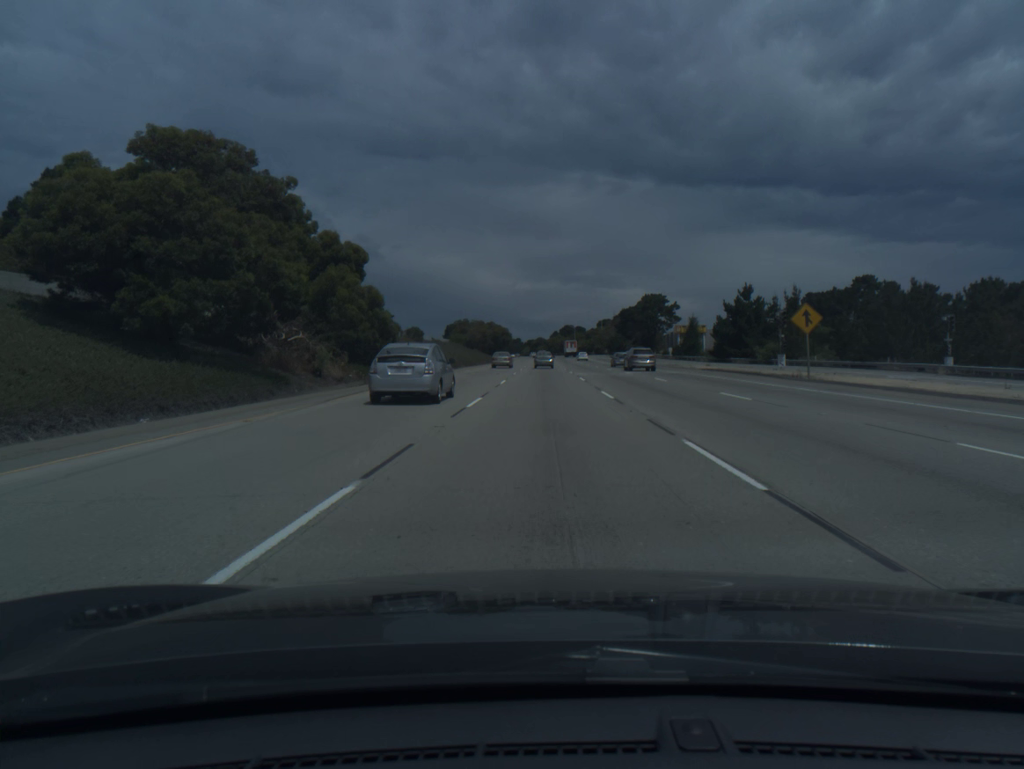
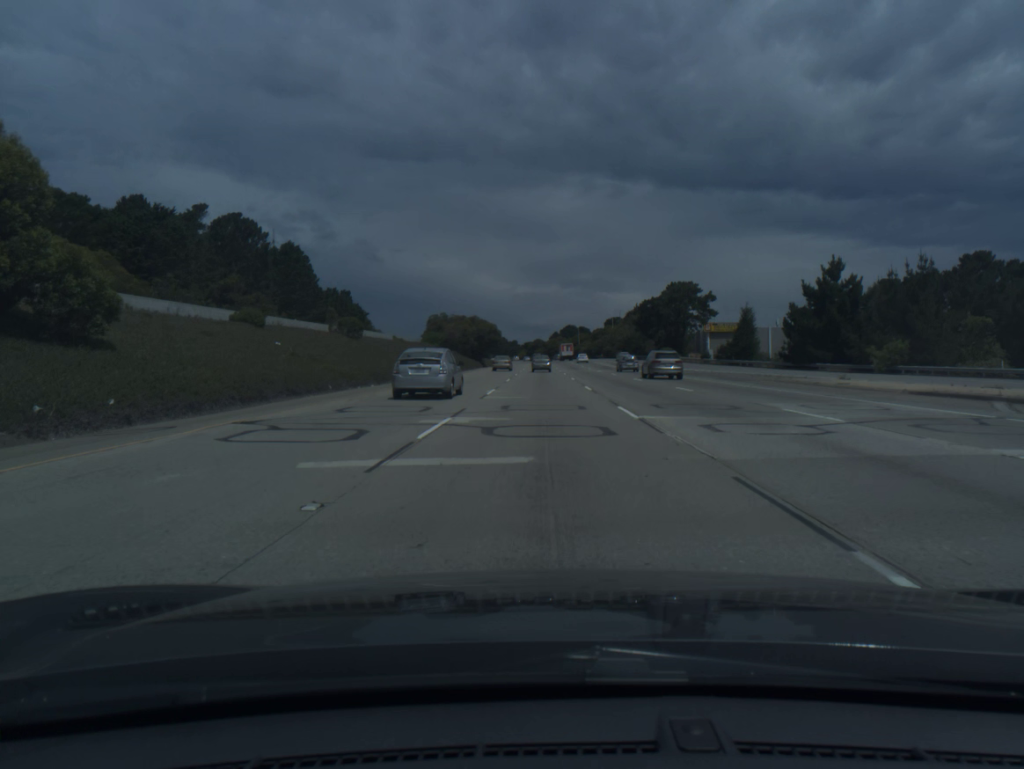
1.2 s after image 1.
(+0.1, +35.8) m; 0°
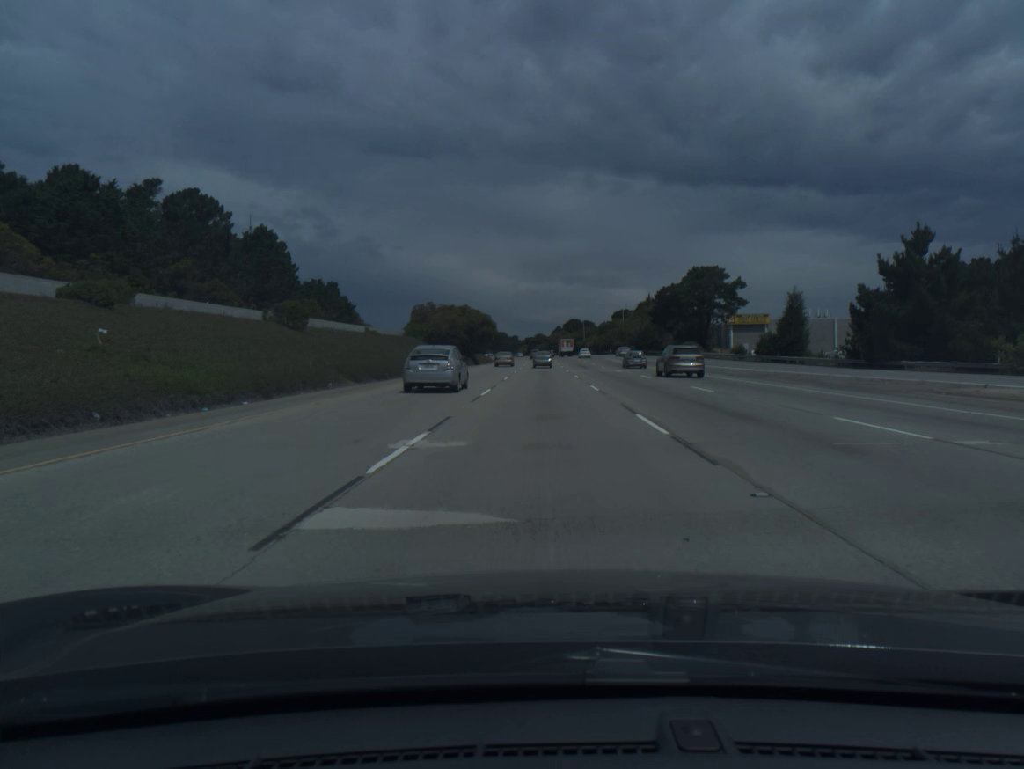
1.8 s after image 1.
(0.0, +17.8) m; 0°
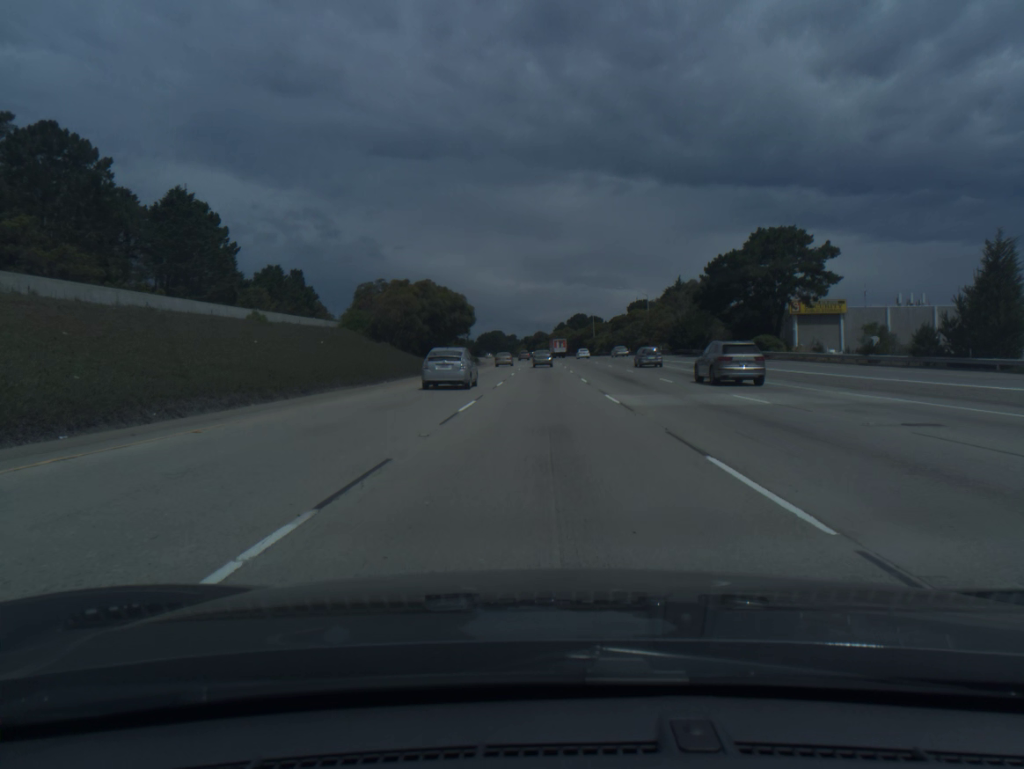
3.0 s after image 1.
(0.0, +35.6) m; 0°
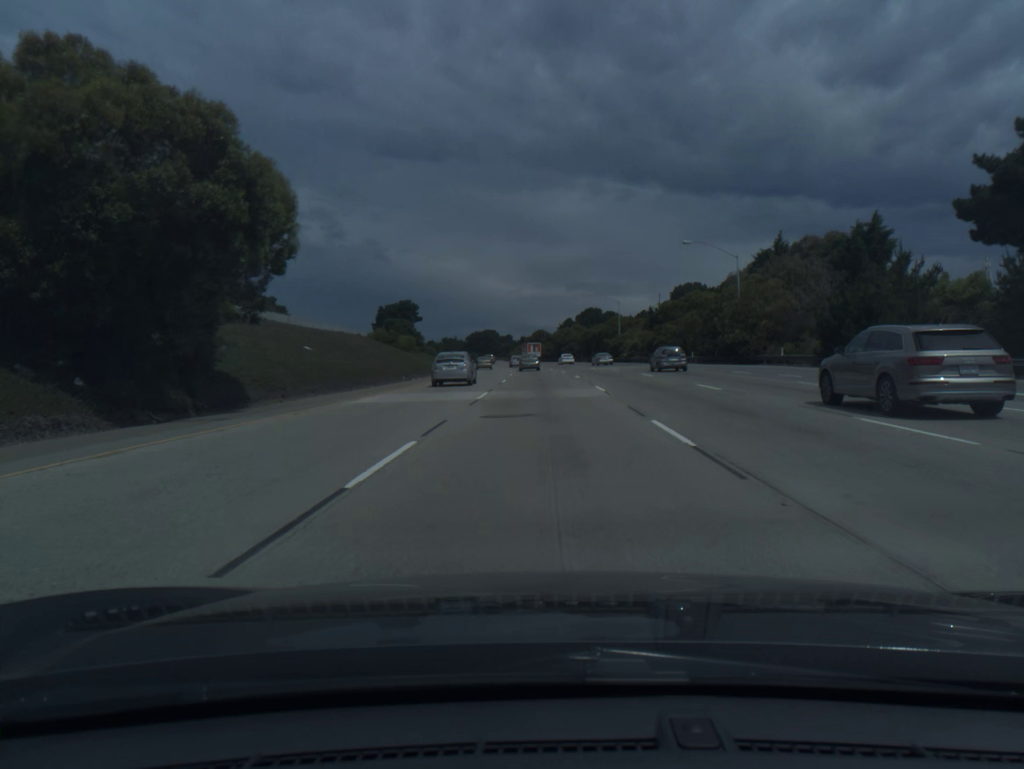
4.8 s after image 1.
(0.0, +53.3) m; 0°
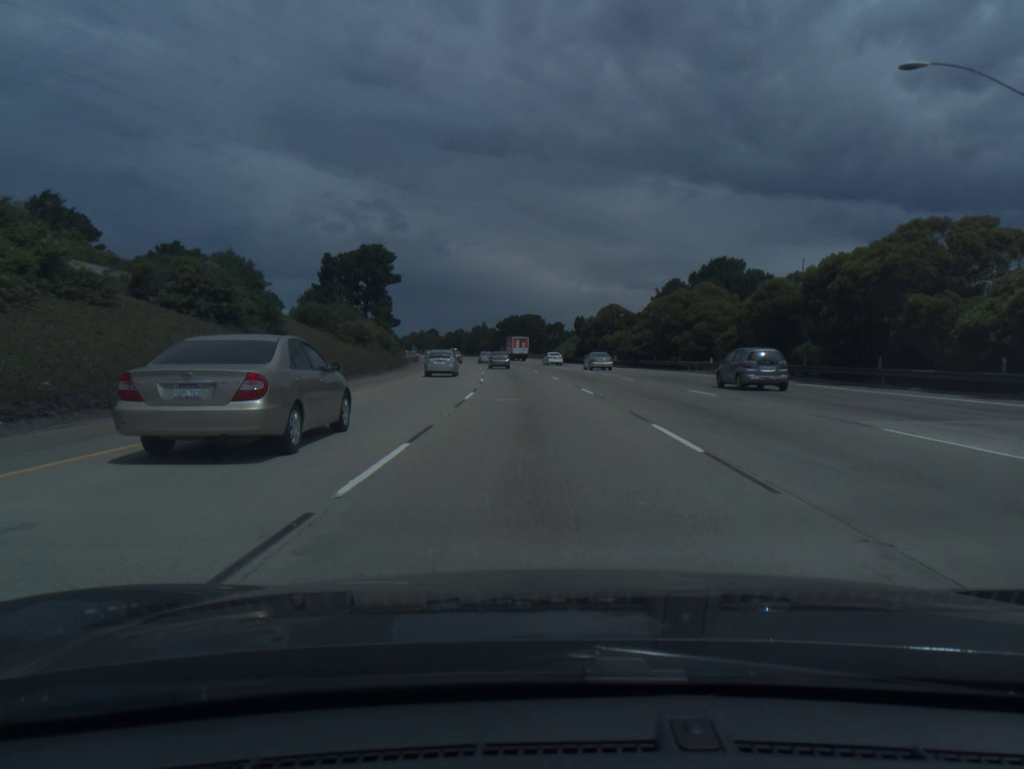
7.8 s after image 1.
(-2.0, +88.4) m; -4°
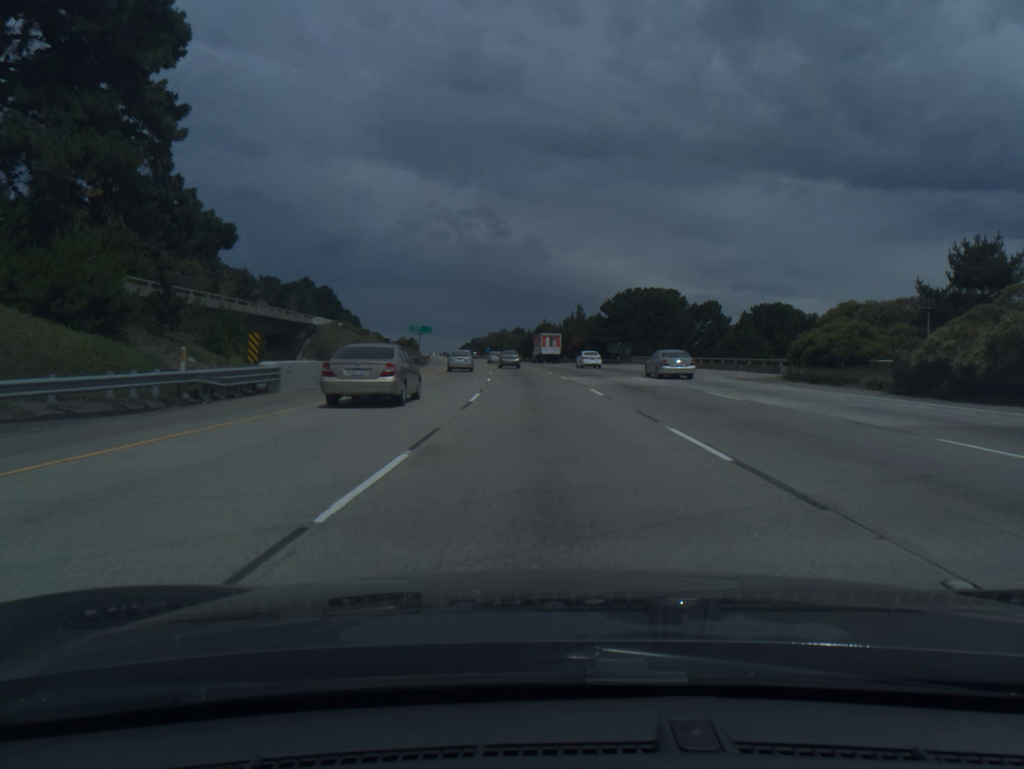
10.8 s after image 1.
(-5.6, +88.2) m; -7°
